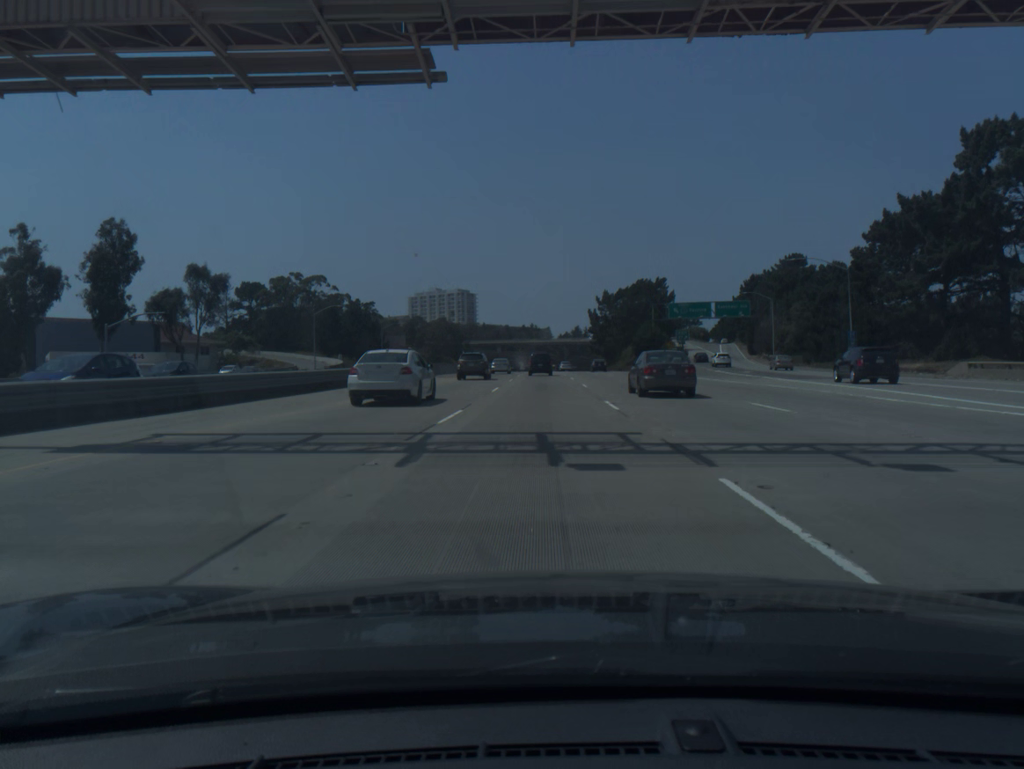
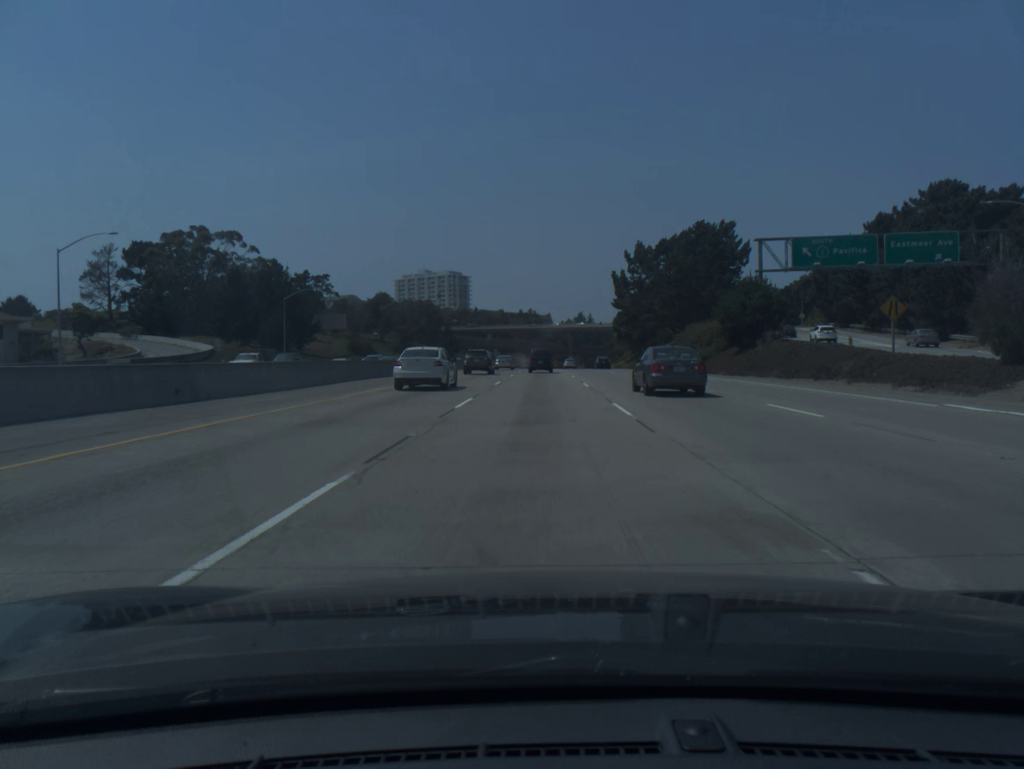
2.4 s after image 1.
(0.0, +63.4) m; 0°
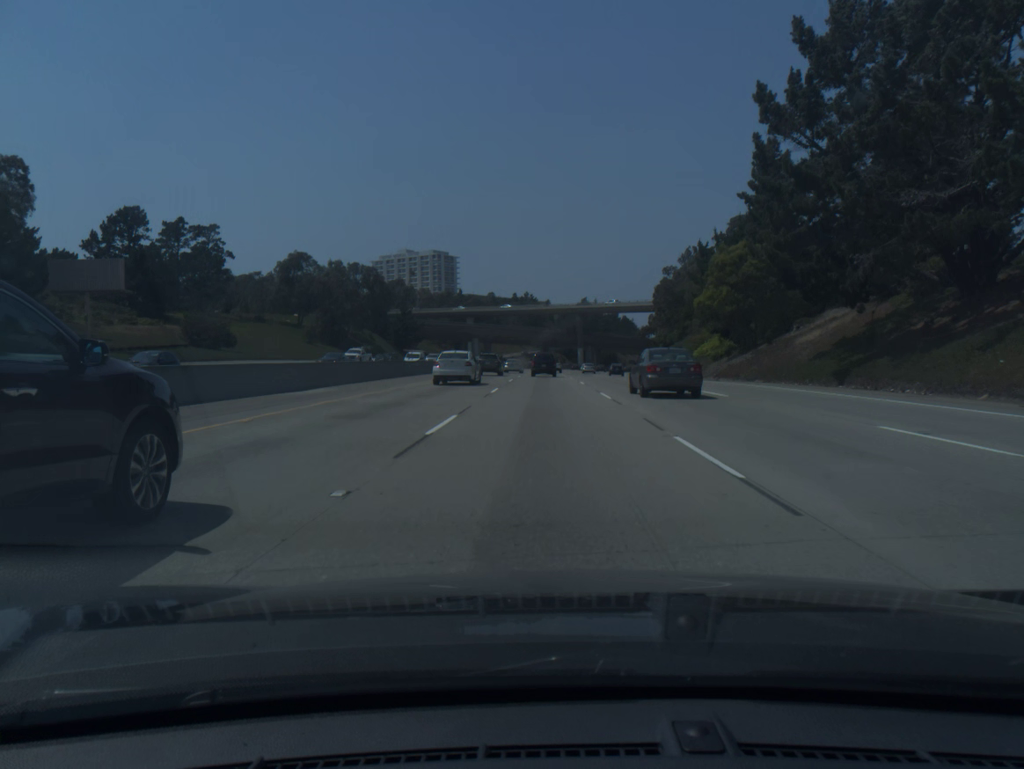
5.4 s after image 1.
(0.0, +79.0) m; 0°
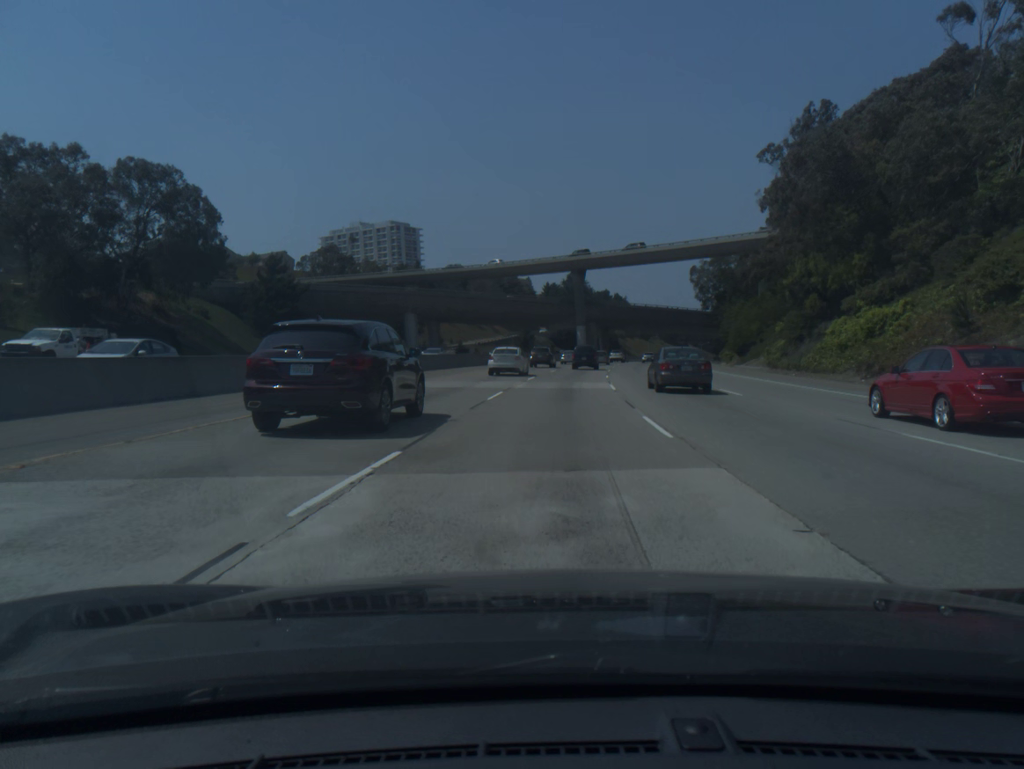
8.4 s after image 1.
(+0.3, +78.7) m; +1°
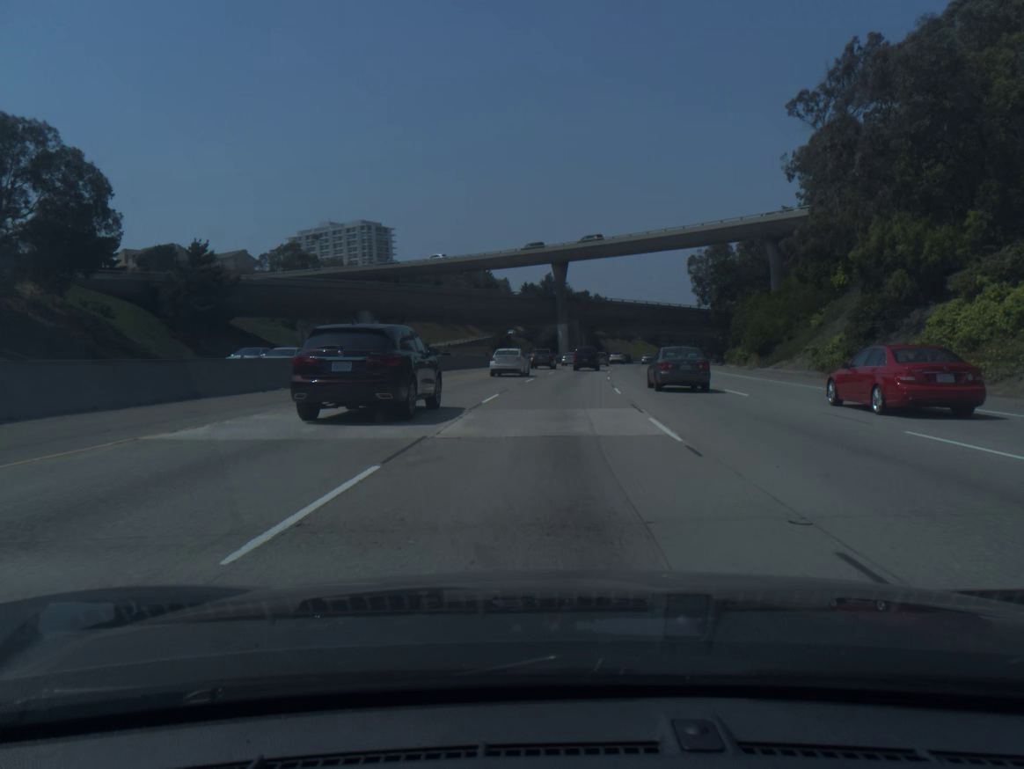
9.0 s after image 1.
(+0.2, +15.8) m; +2°
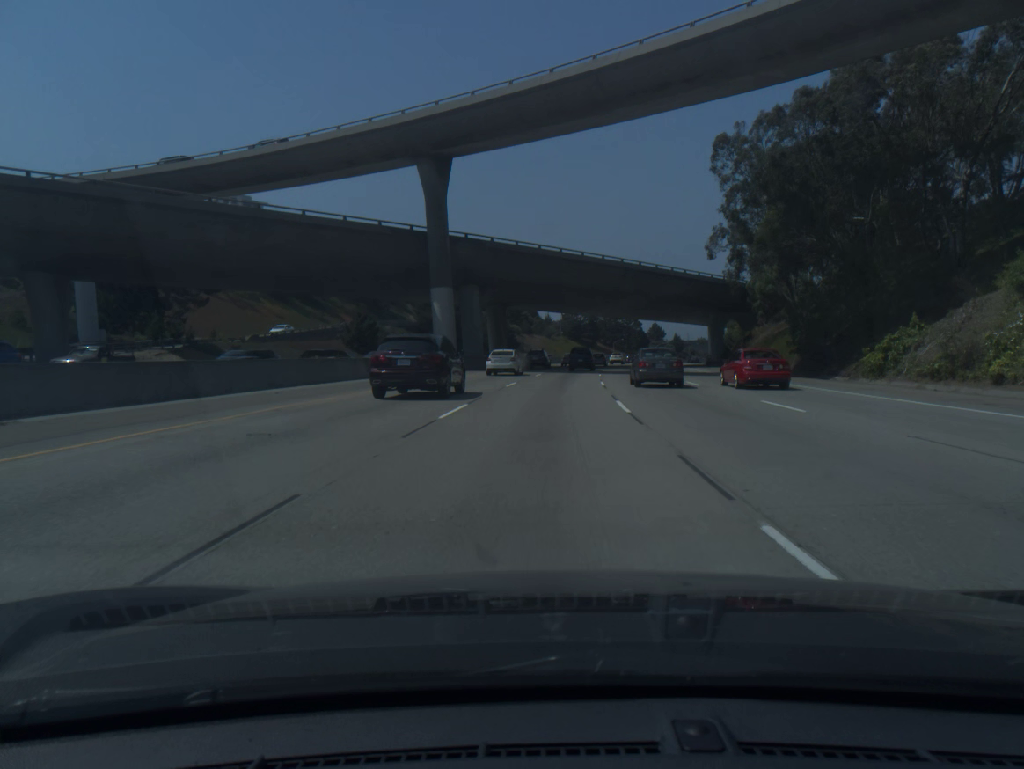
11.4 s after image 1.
(+3.8, +63.2) m; +6°
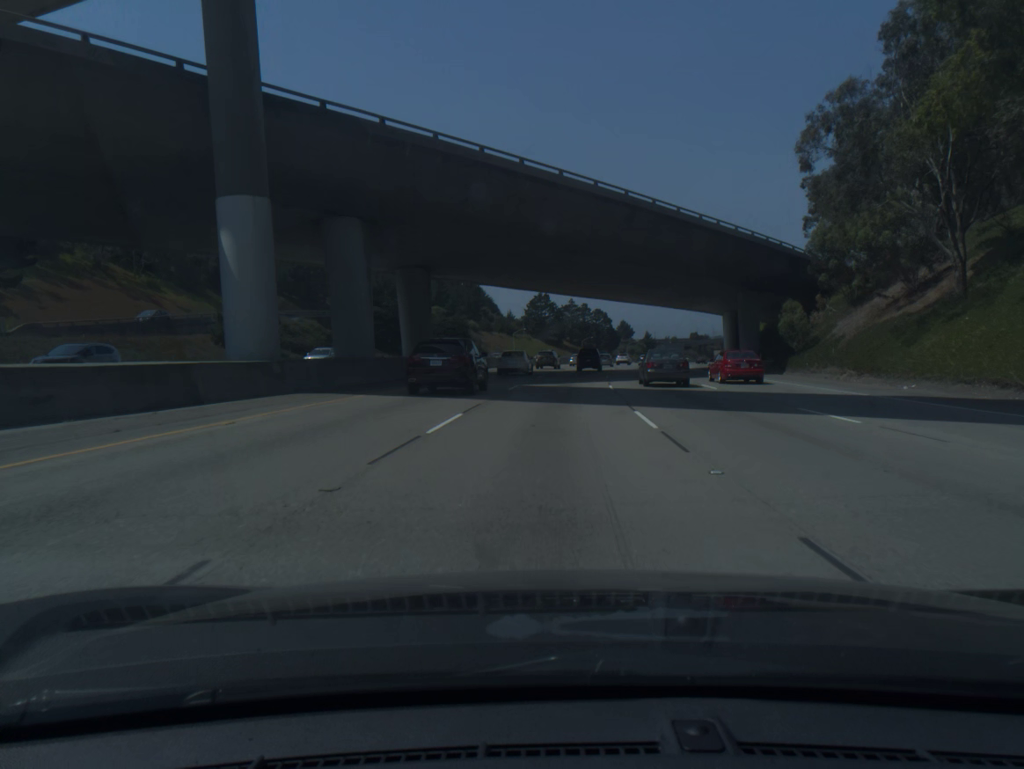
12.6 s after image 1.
(+0.7, +31.8) m; +3°
